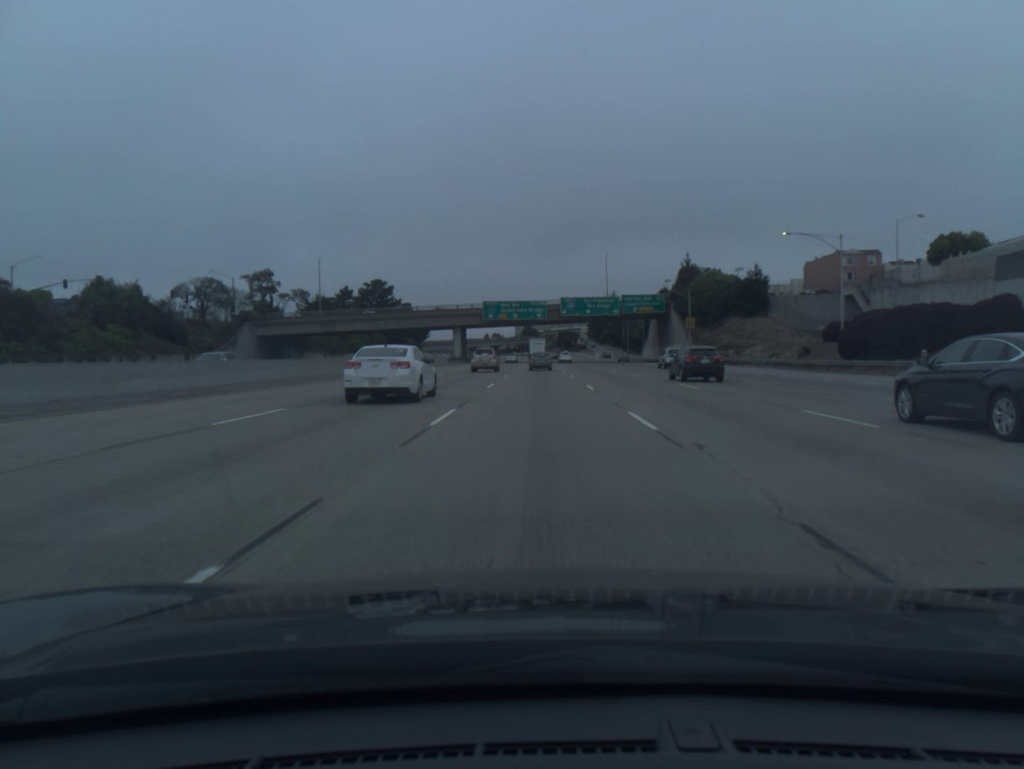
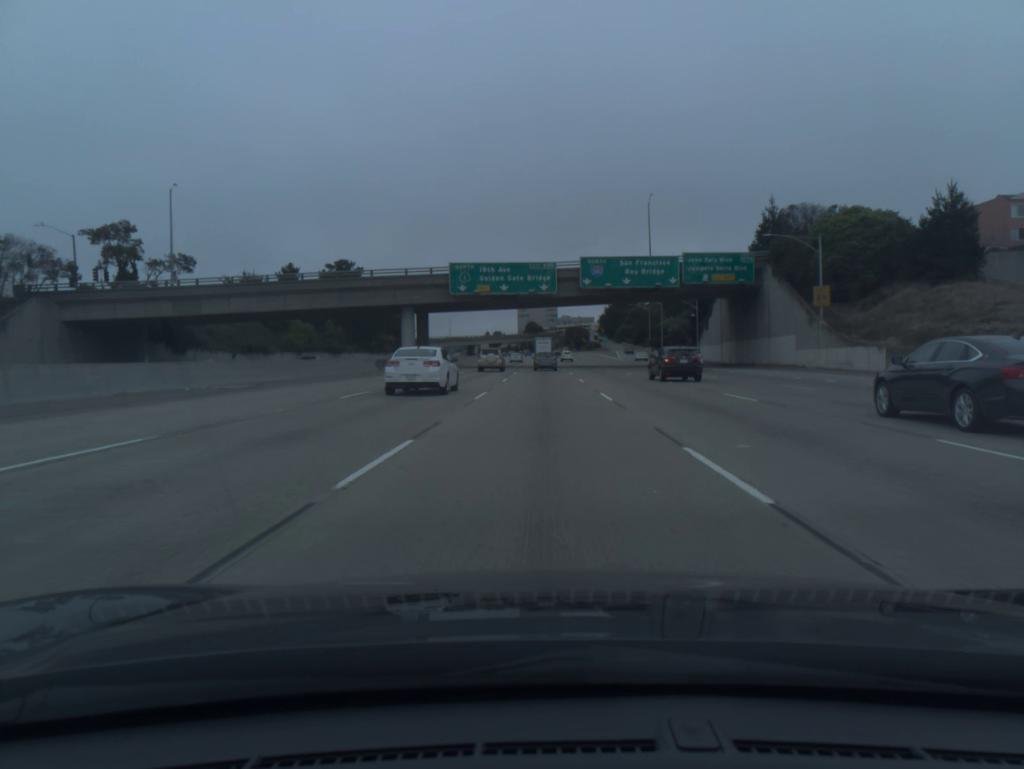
(-0.1, +48.9) m; 0°
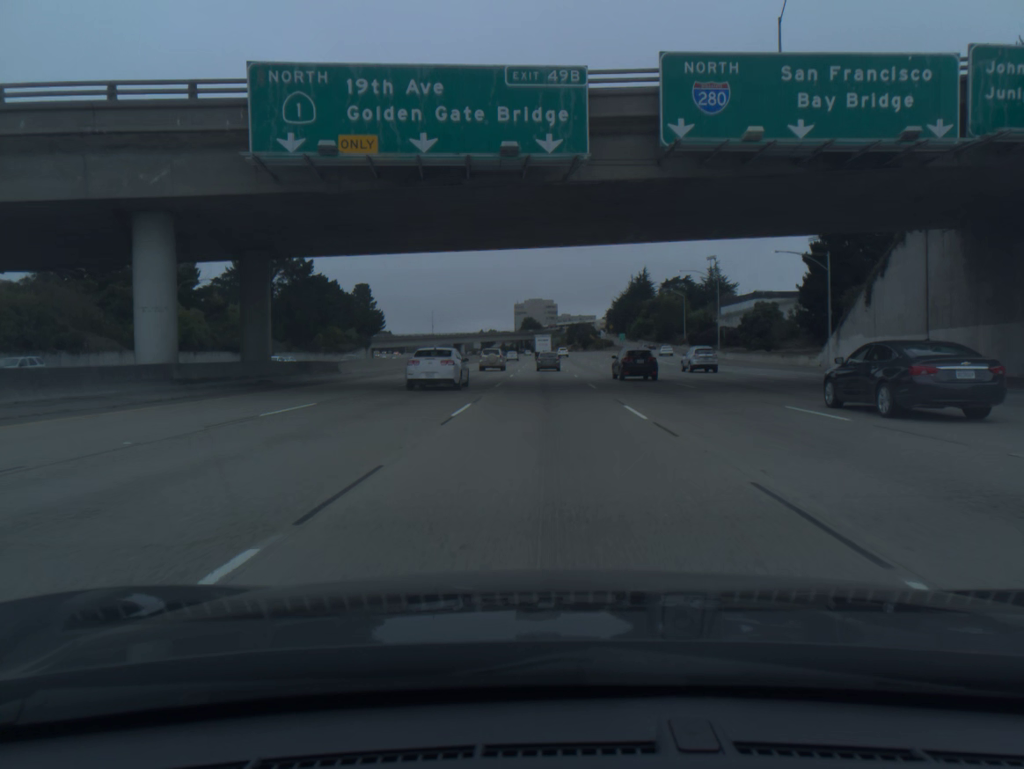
(0.0, +48.8) m; 0°
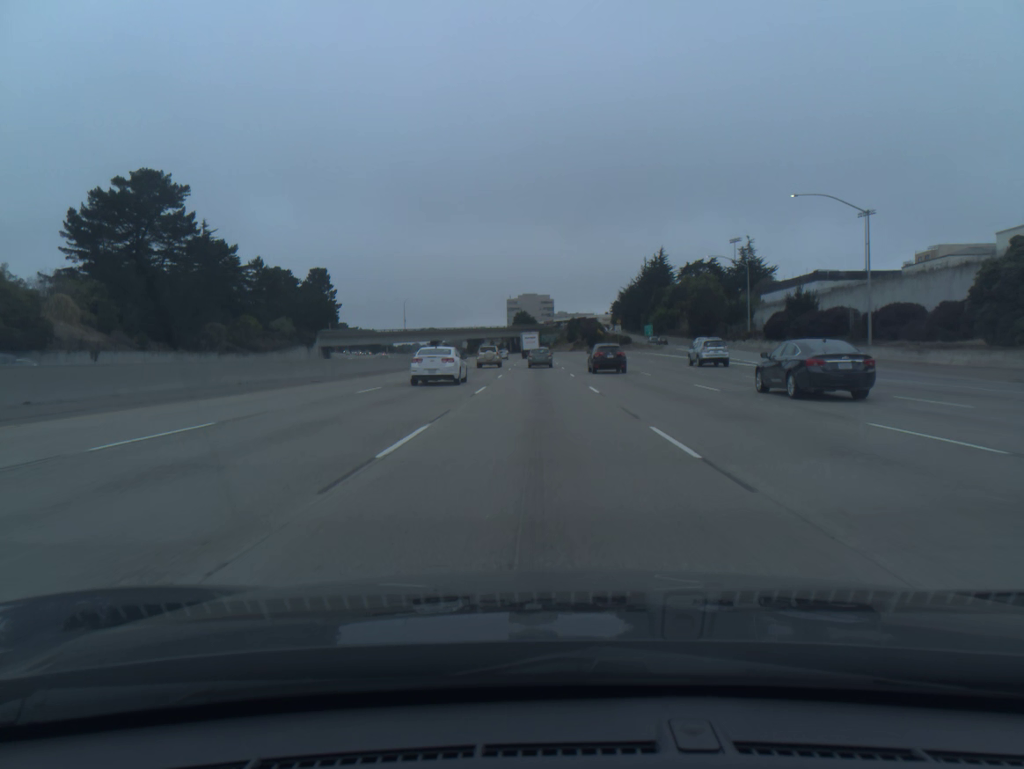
(+0.2, +48.6) m; 0°
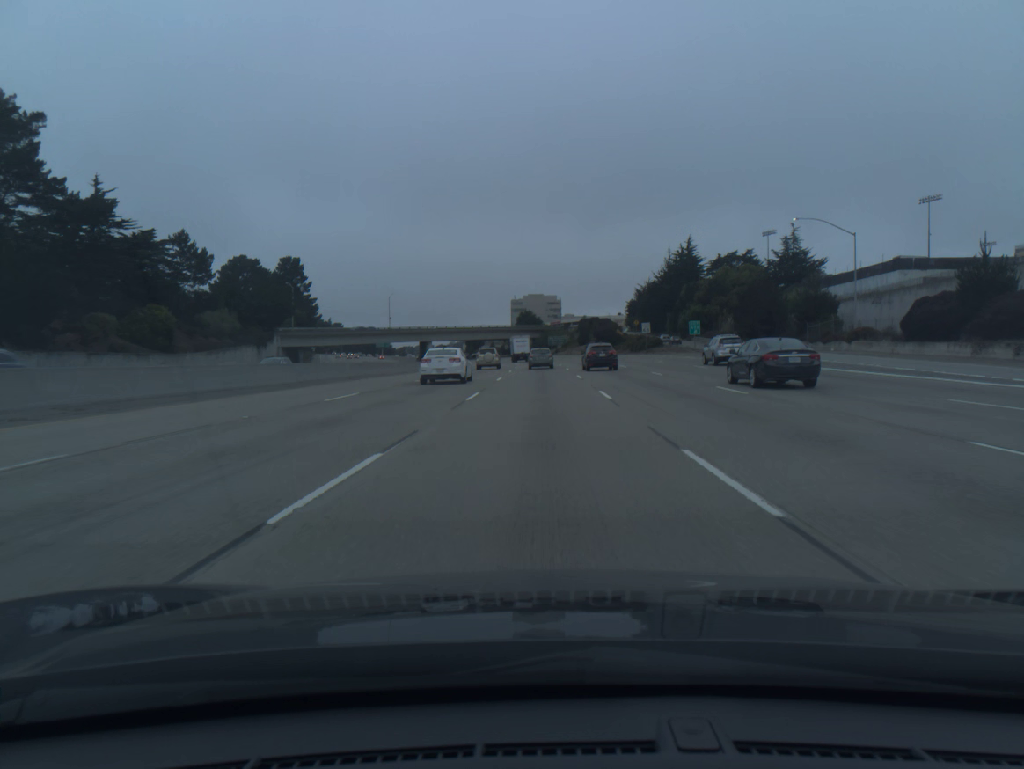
(-0.1, +32.1) m; 0°
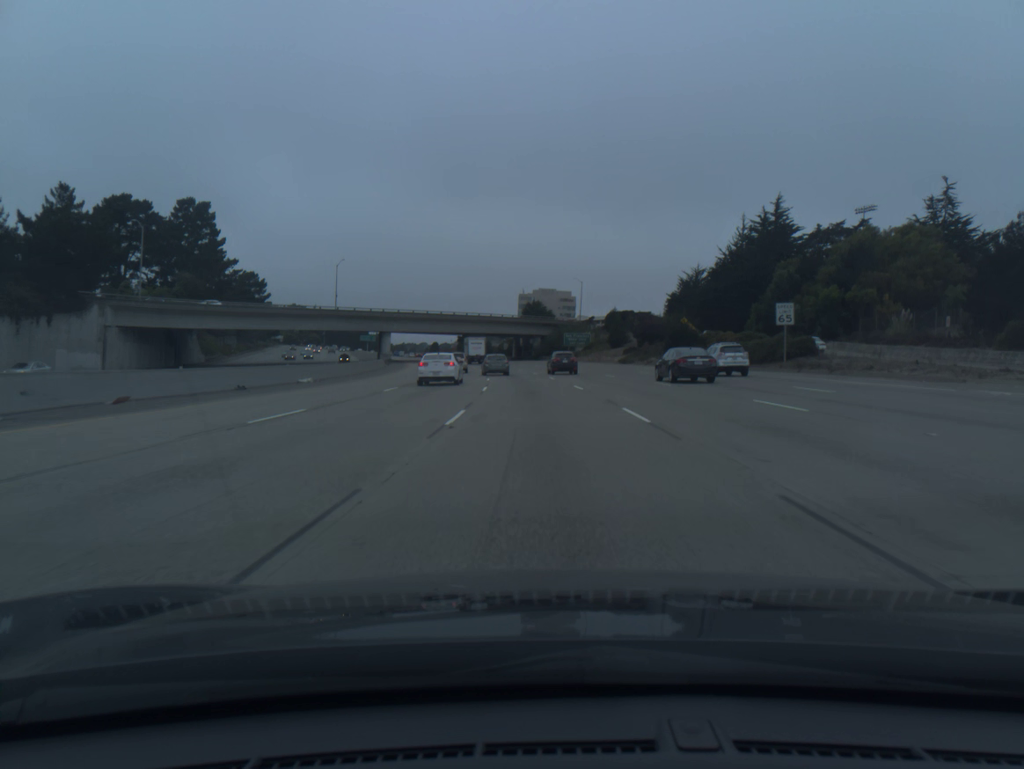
(-0.4, +62.9) m; -1°
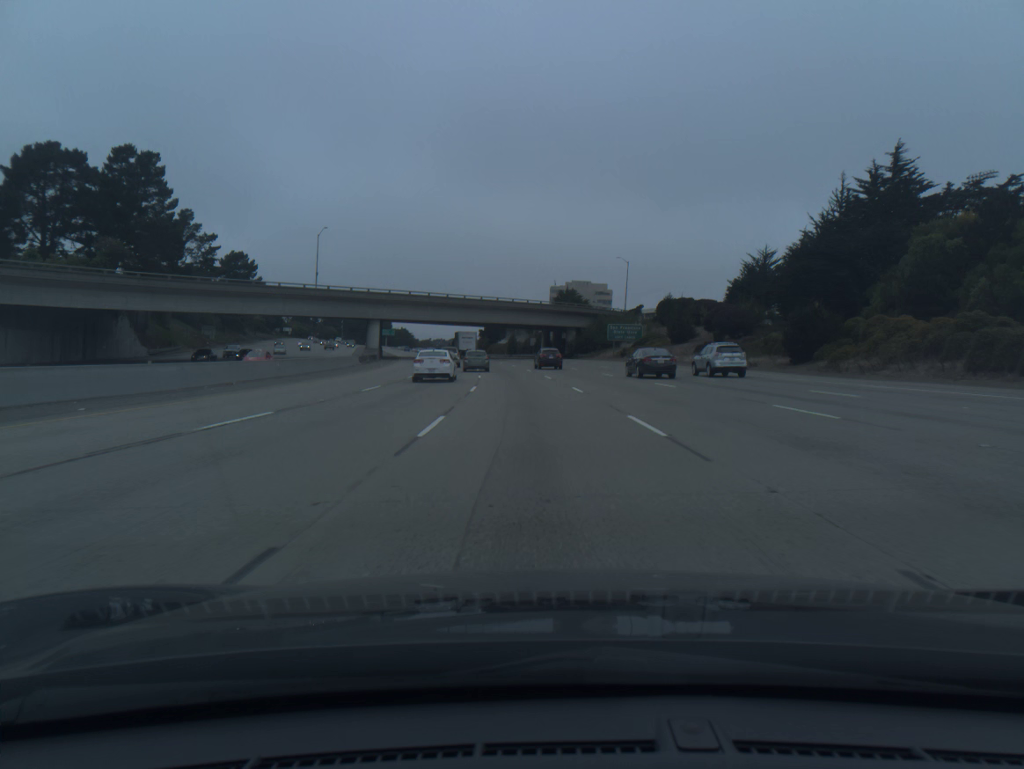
(-0.5, +31.0) m; -2°
